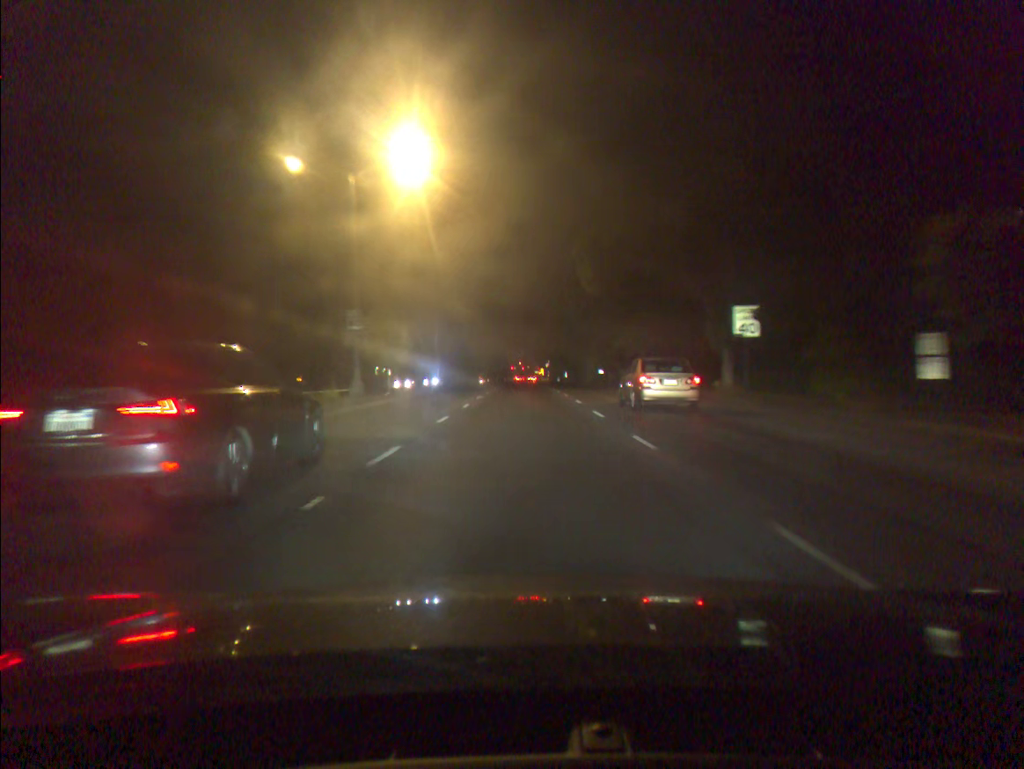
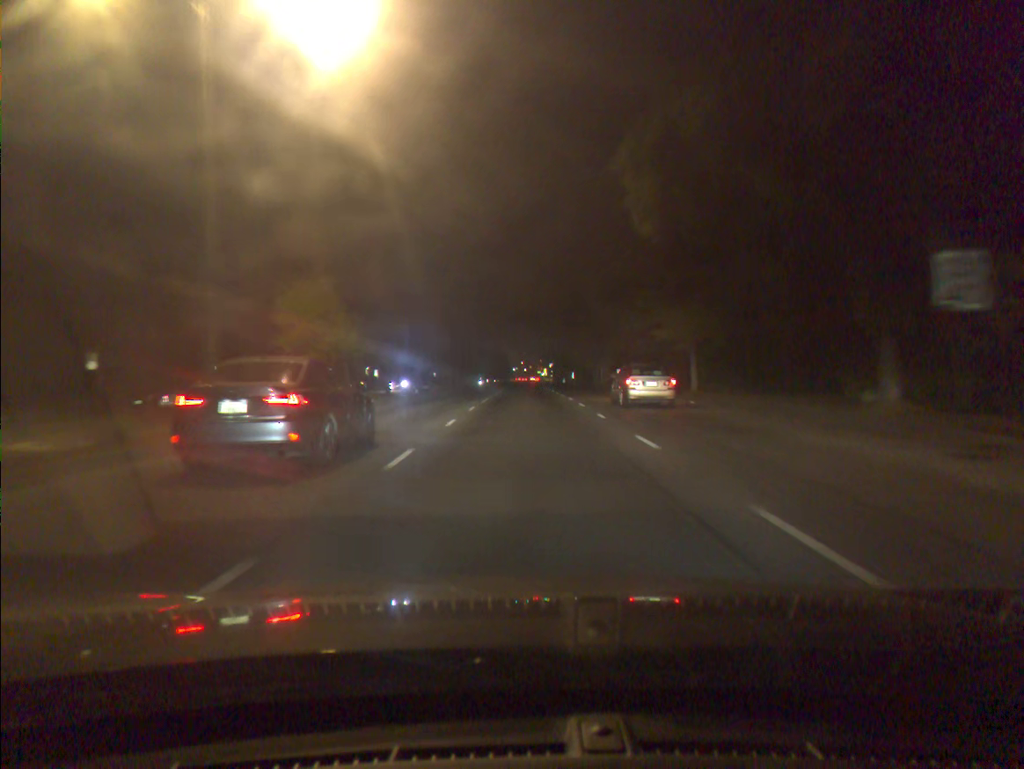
(0.0, +13.9) m; 0°
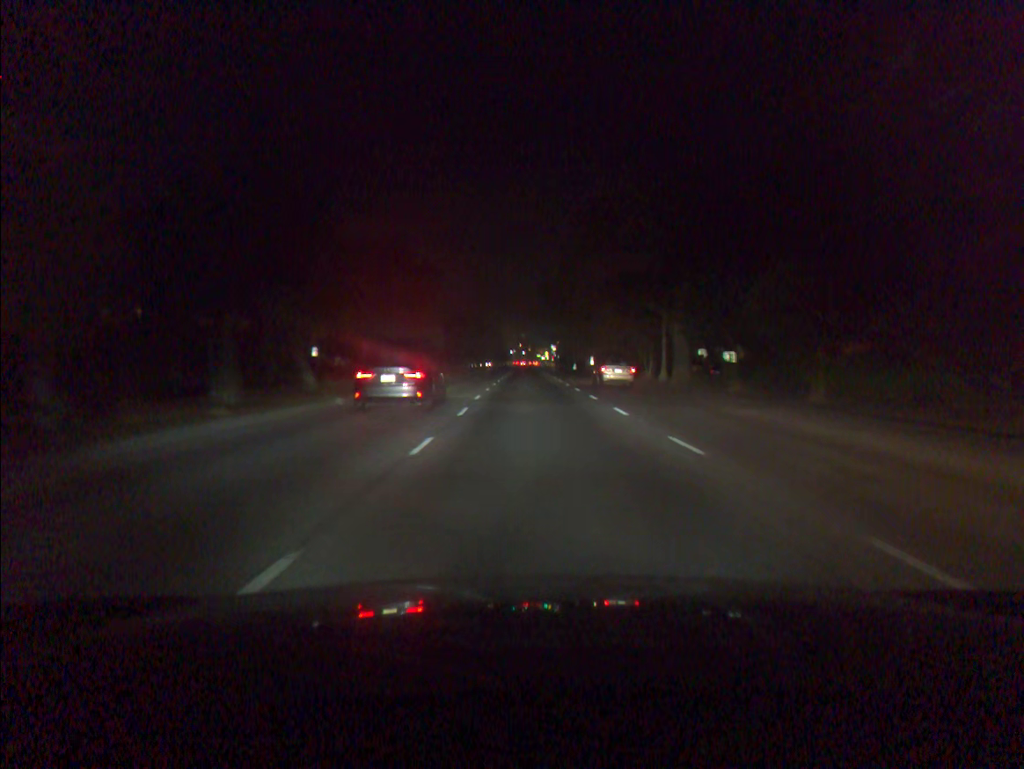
(-0.2, +37.0) m; 0°
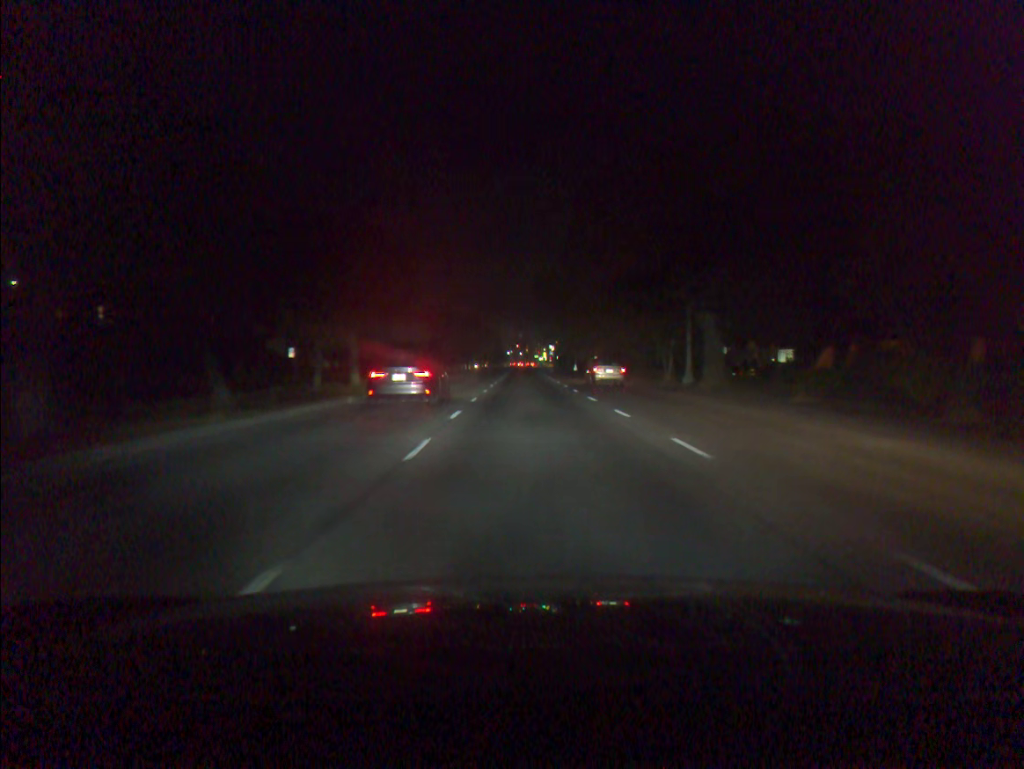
(0.0, +7.7) m; 0°
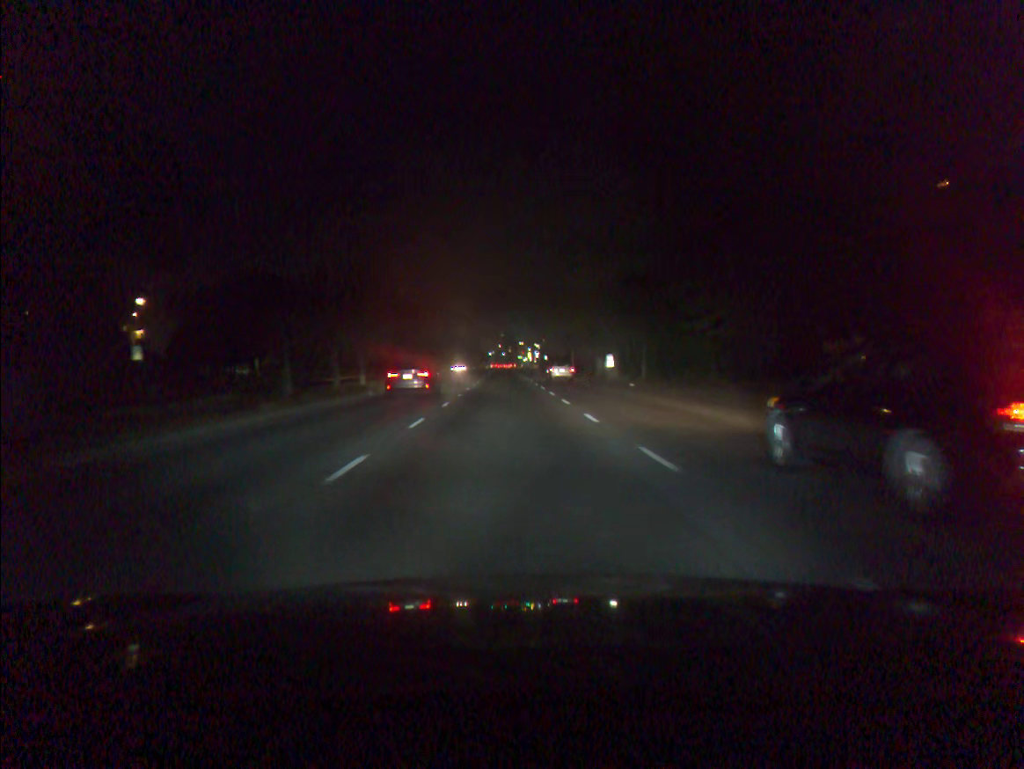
(+0.4, +29.9) m; +1°
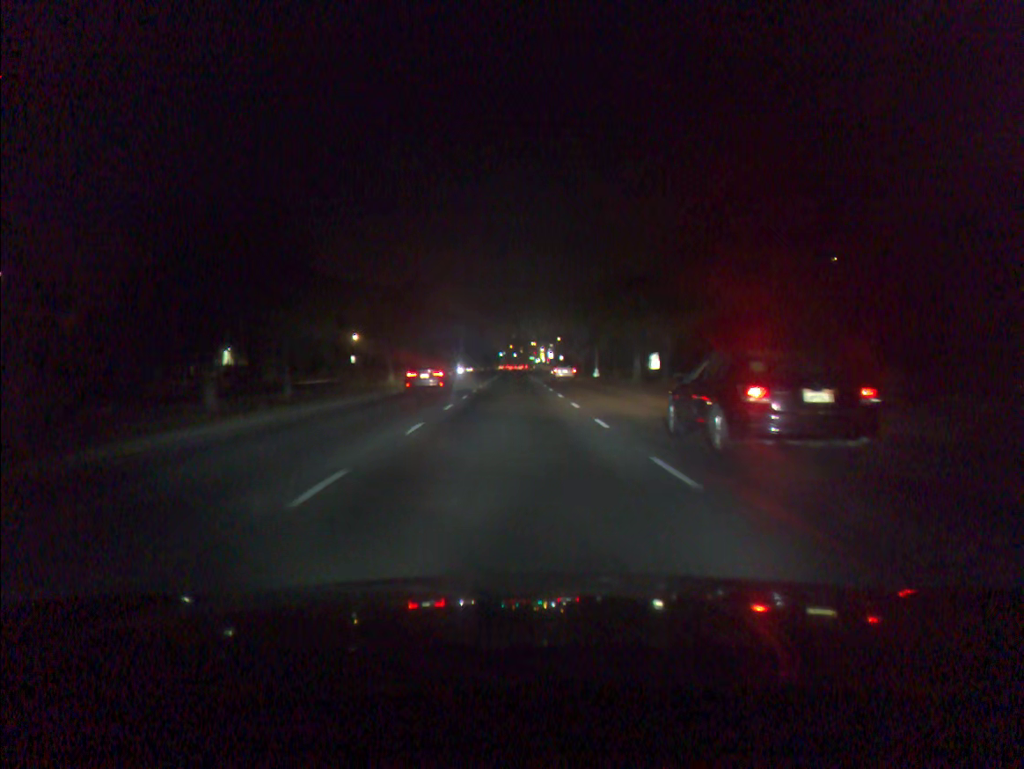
(-0.1, +15.7) m; -1°
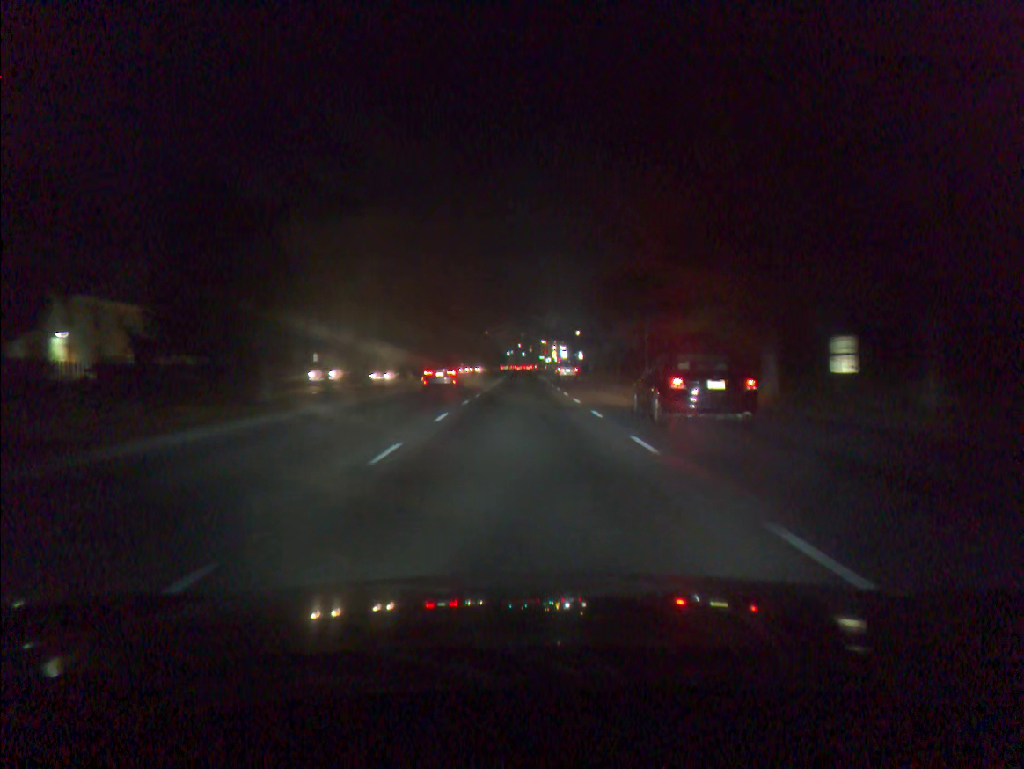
(-0.1, +26.0) m; 0°
